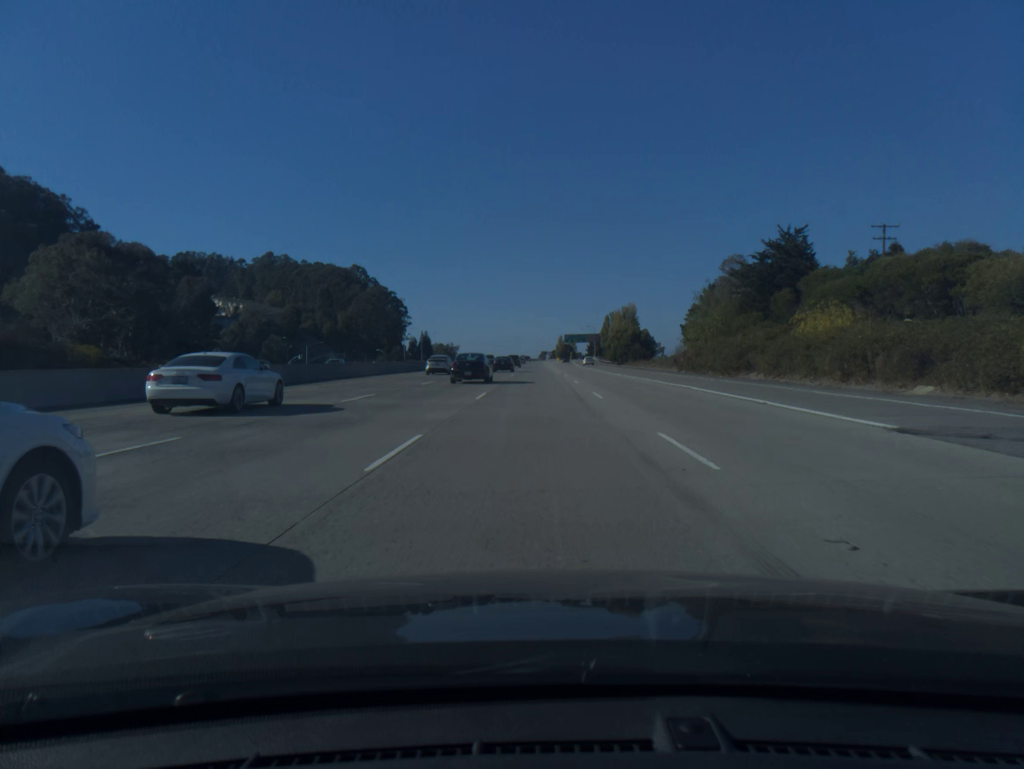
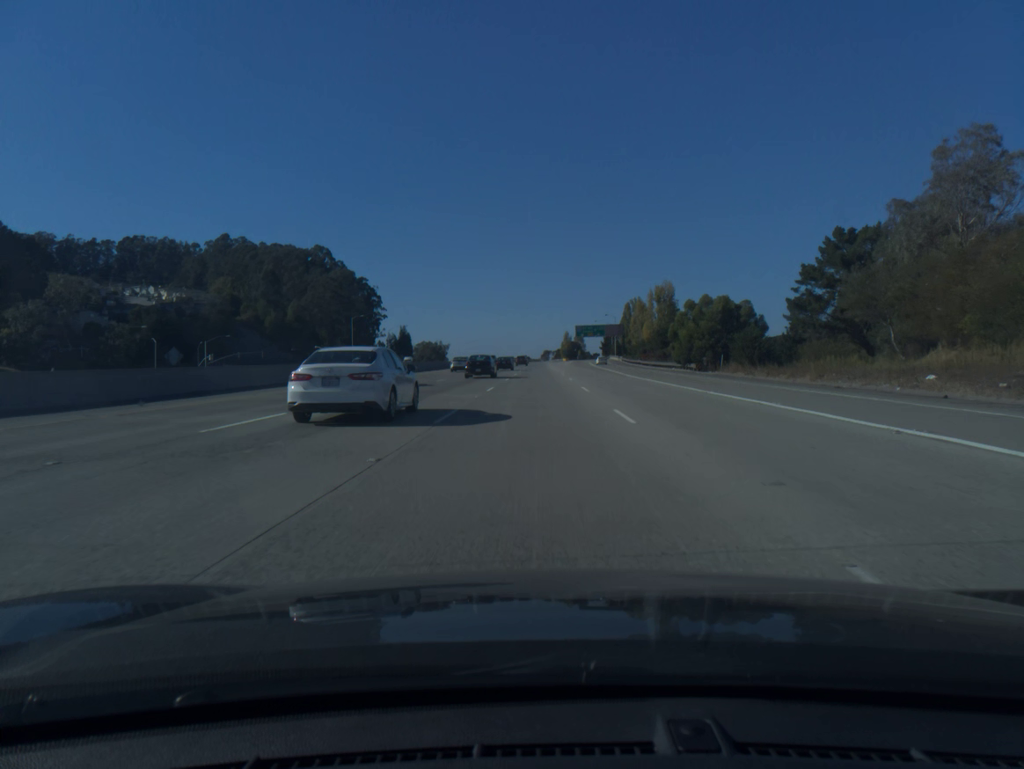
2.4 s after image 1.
(0.0, +67.2) m; 0°
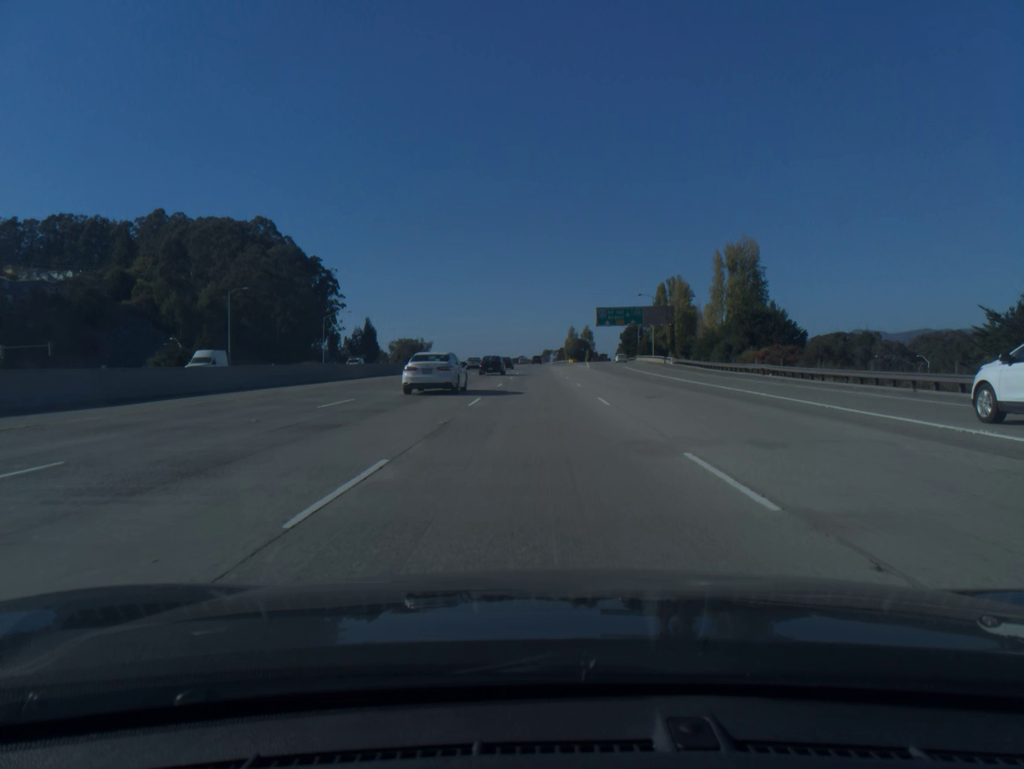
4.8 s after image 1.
(-0.2, +67.2) m; 0°
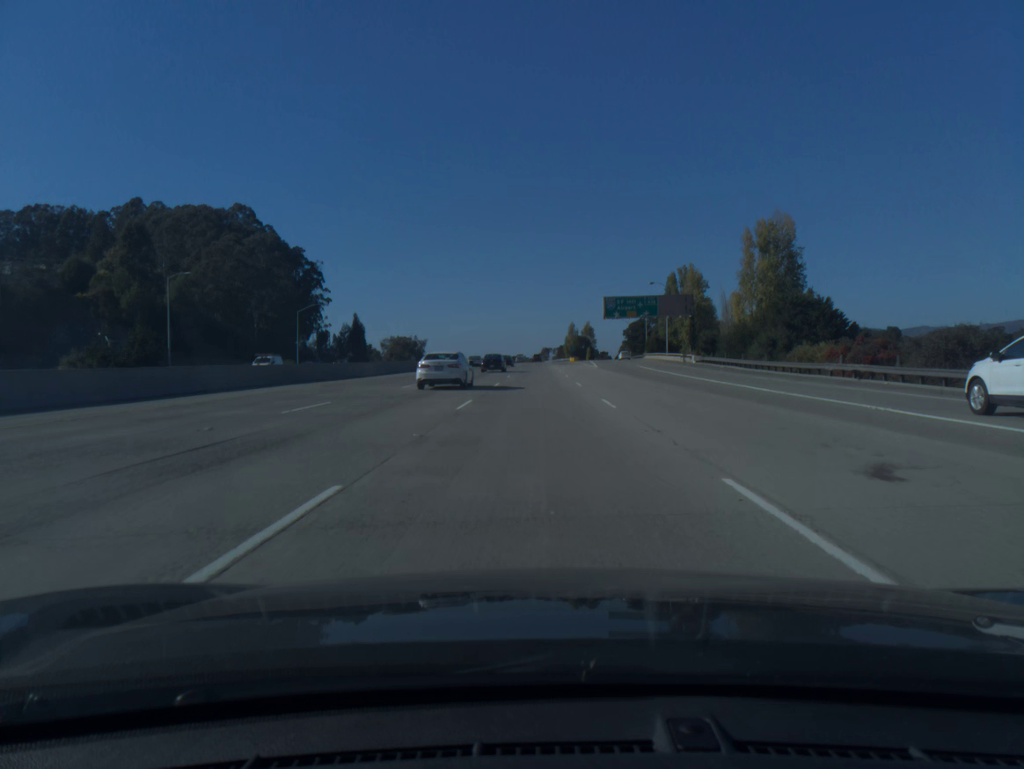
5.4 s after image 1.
(0.0, +16.8) m; 0°
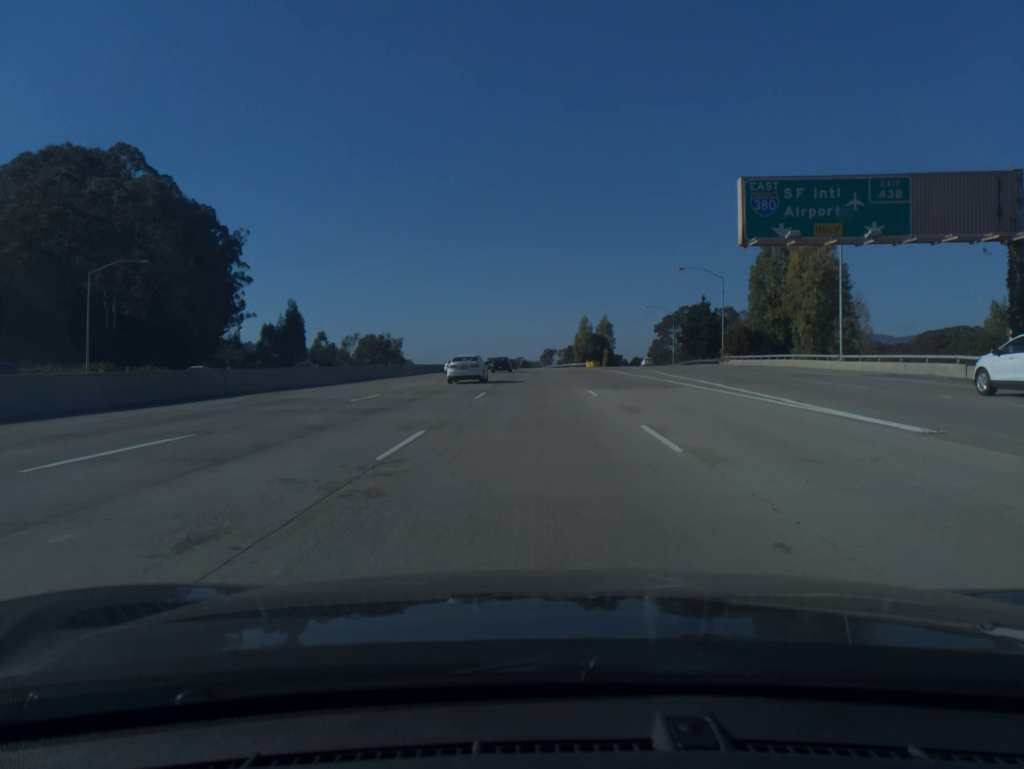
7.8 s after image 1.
(0.0, +67.1) m; 0°
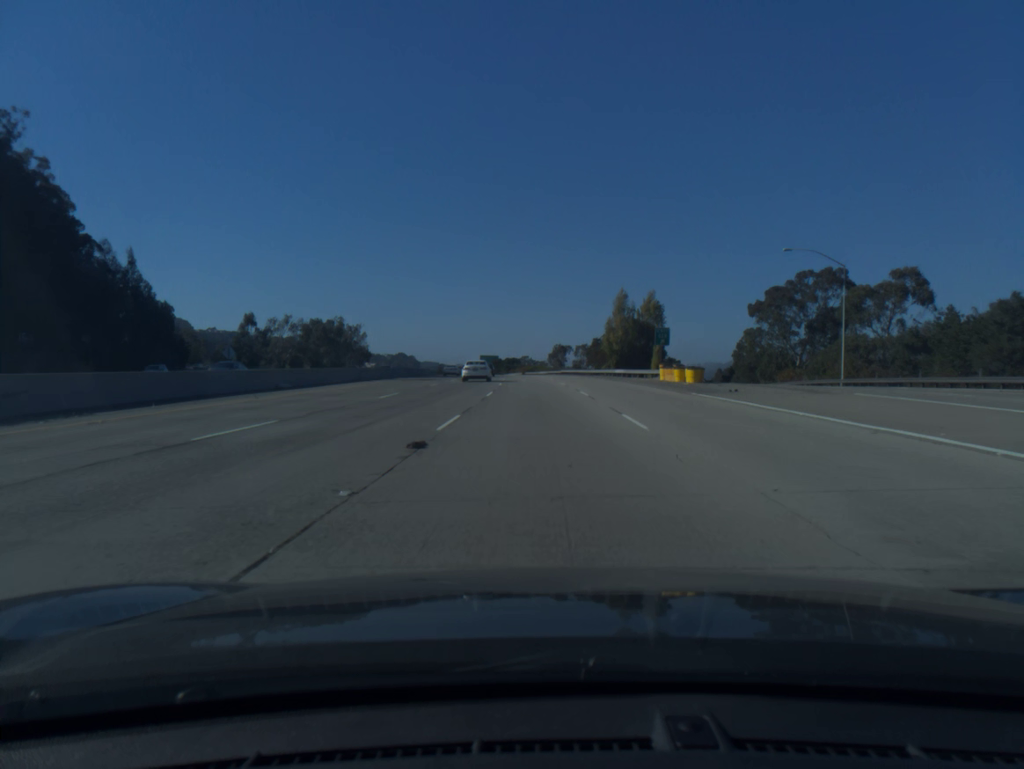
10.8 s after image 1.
(-0.2, +83.7) m; 0°
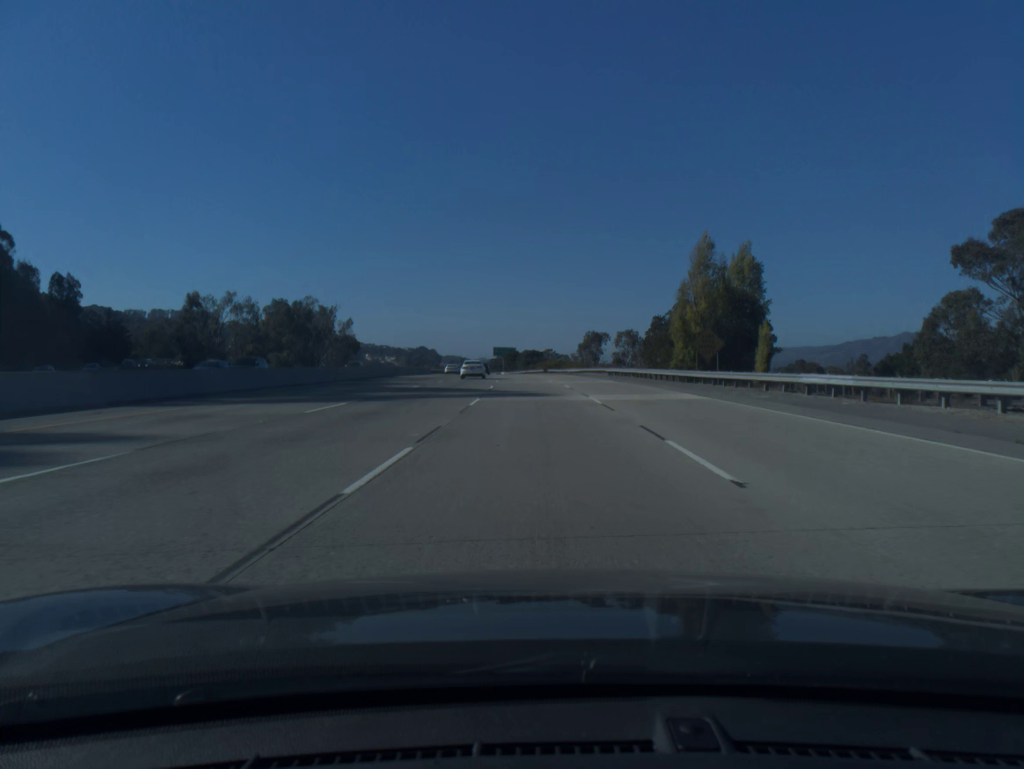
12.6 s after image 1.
(-0.7, +50.4) m; -2°
